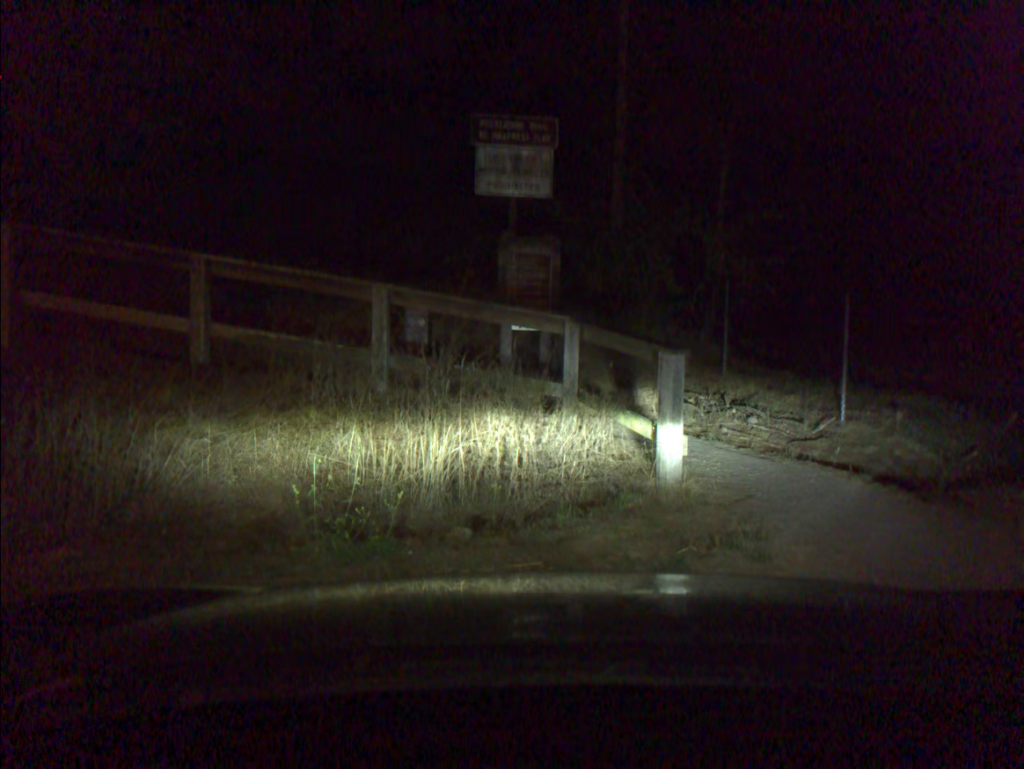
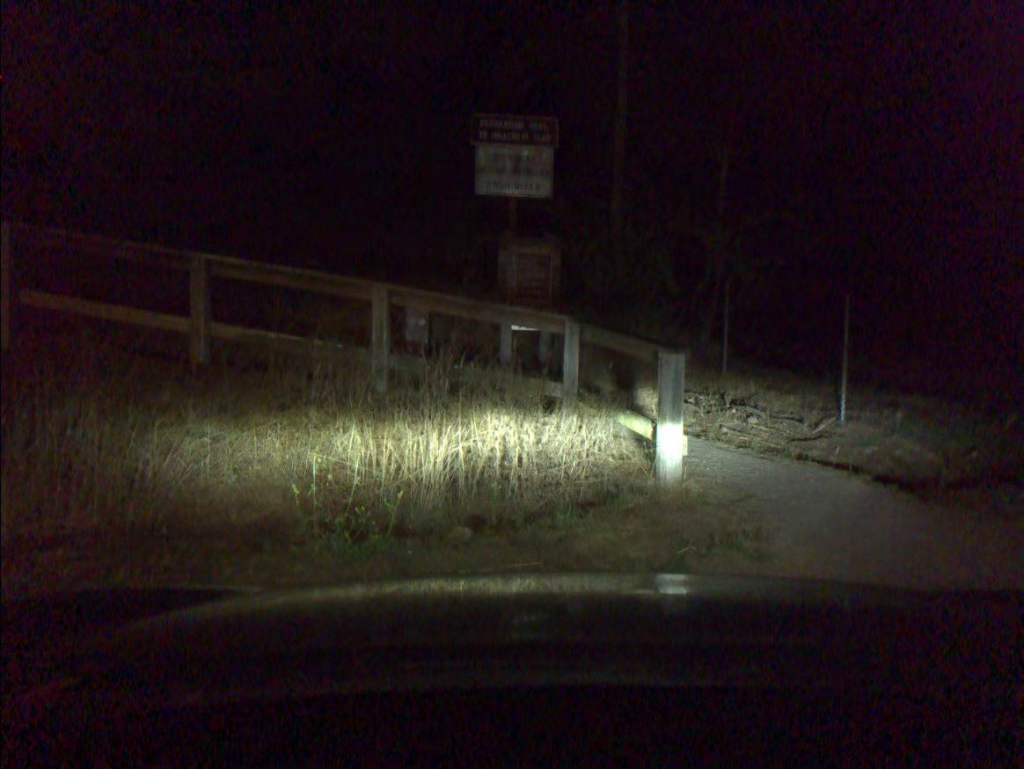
(0.0, 0.0) m; 0°
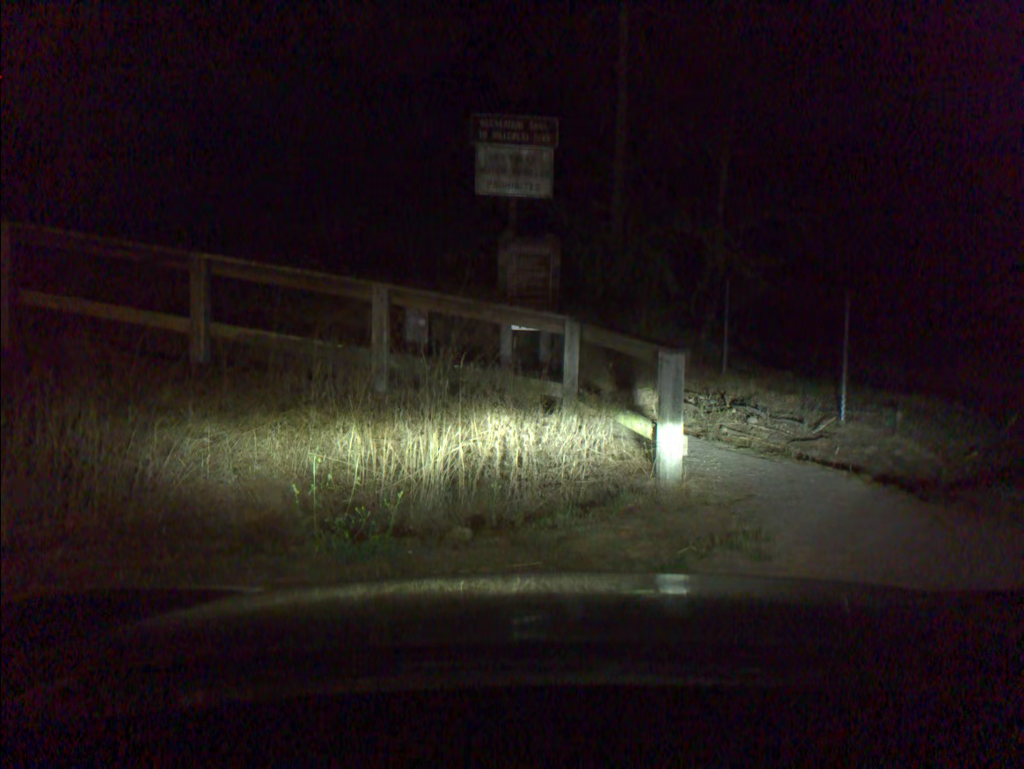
(0.0, 0.0) m; 0°
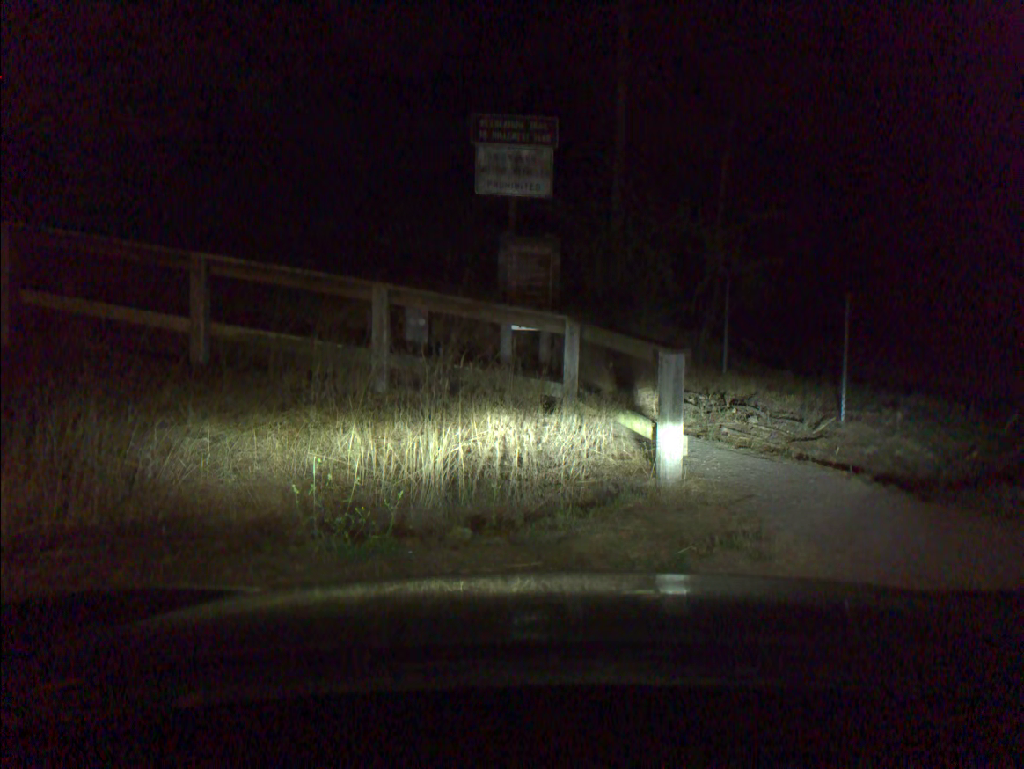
(0.0, 0.0) m; 0°
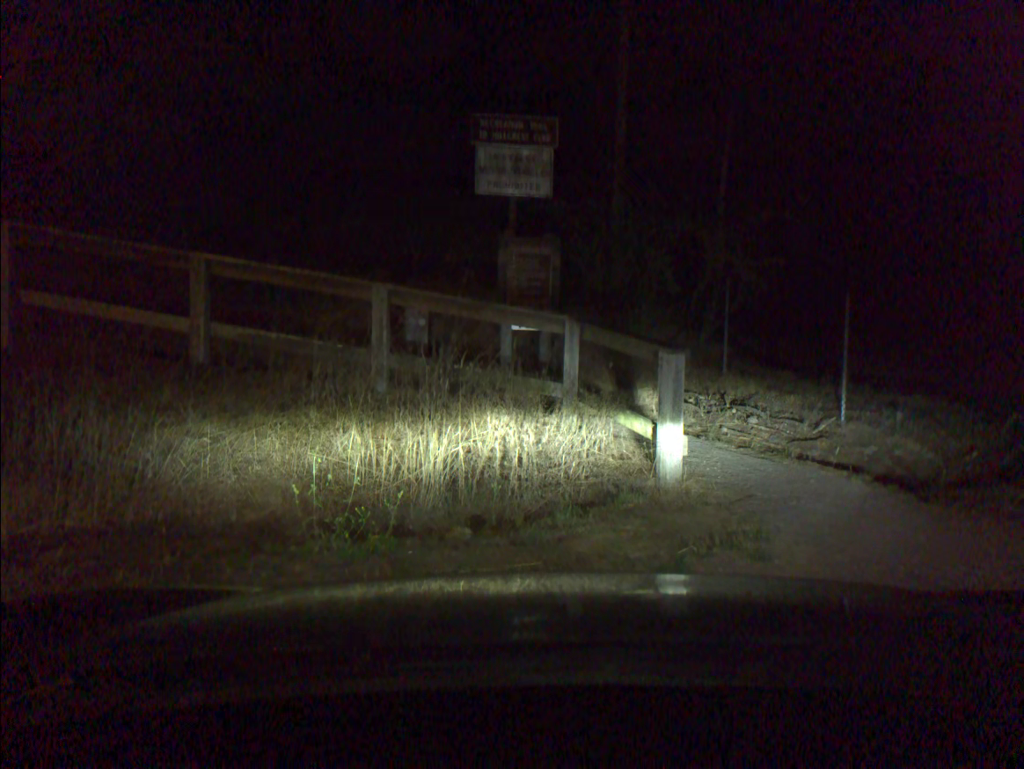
(0.0, 0.0) m; 0°
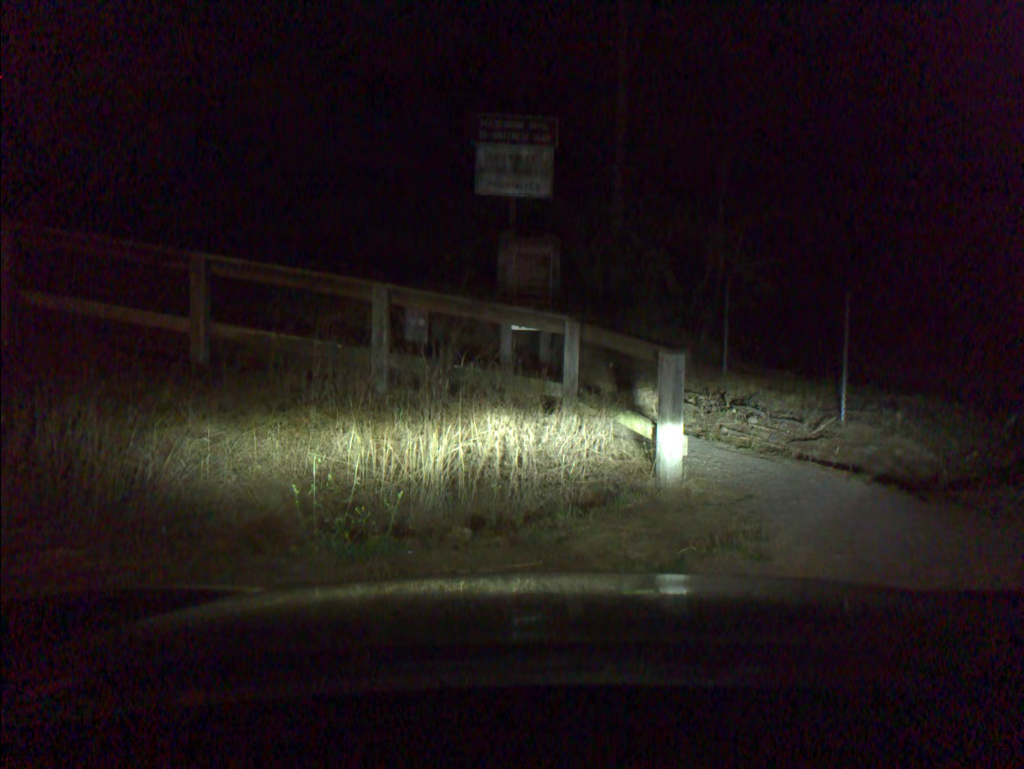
(0.0, 0.0) m; 0°
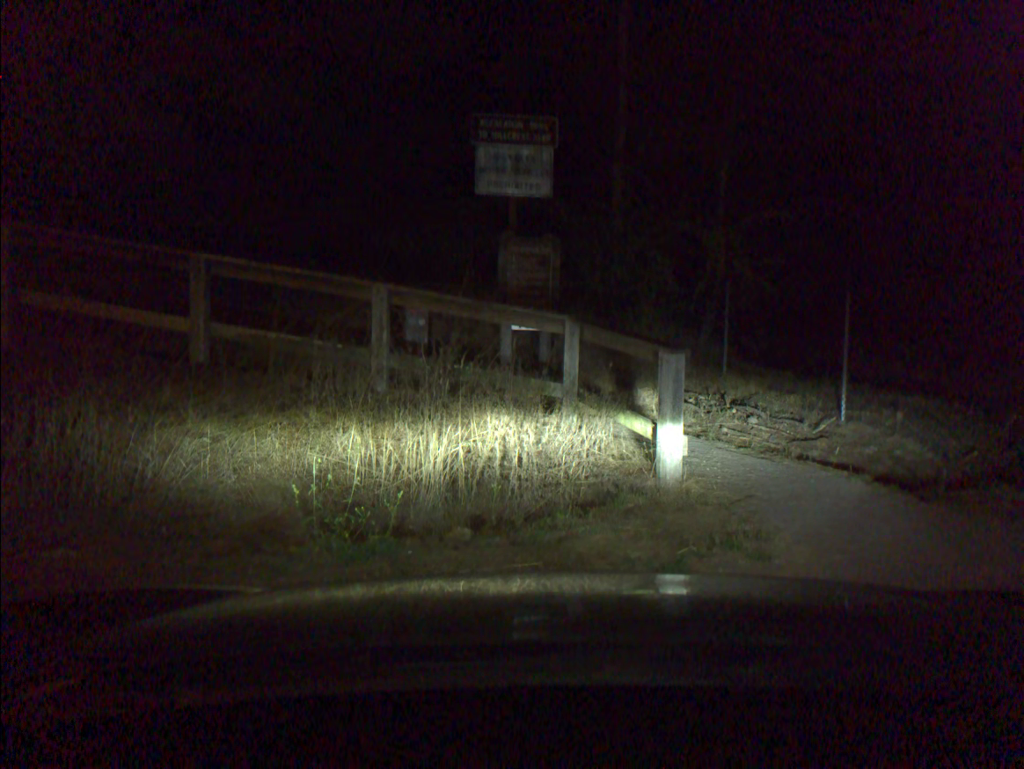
(0.0, 0.0) m; 0°
